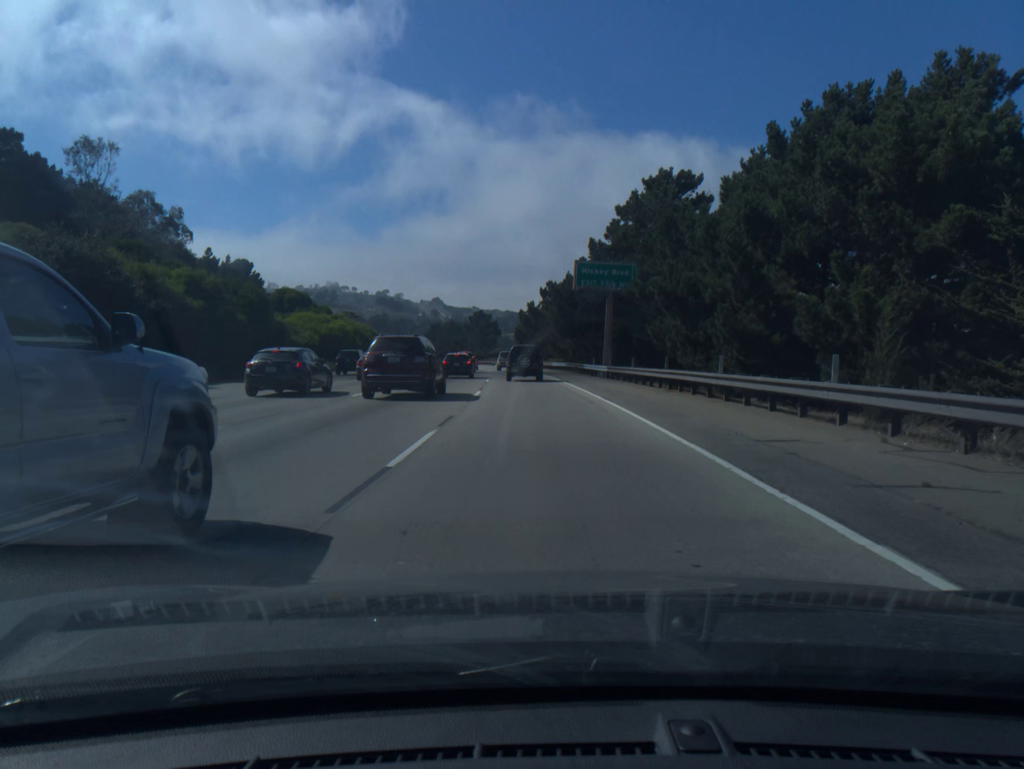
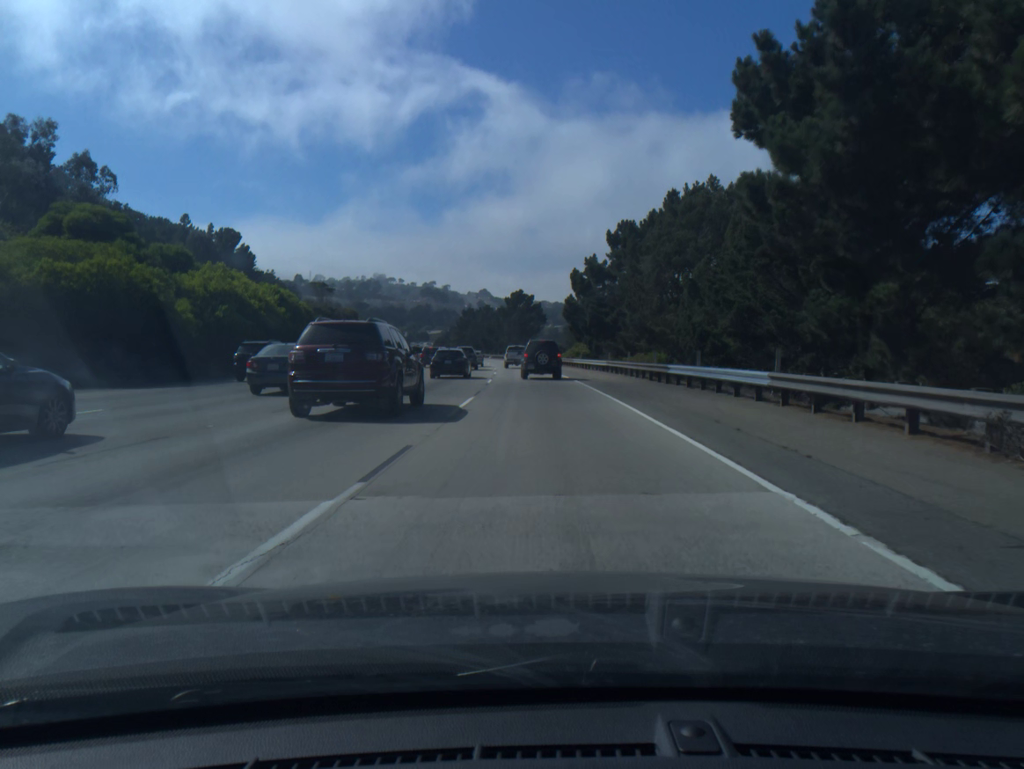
(-1.5, +49.7) m; -3°
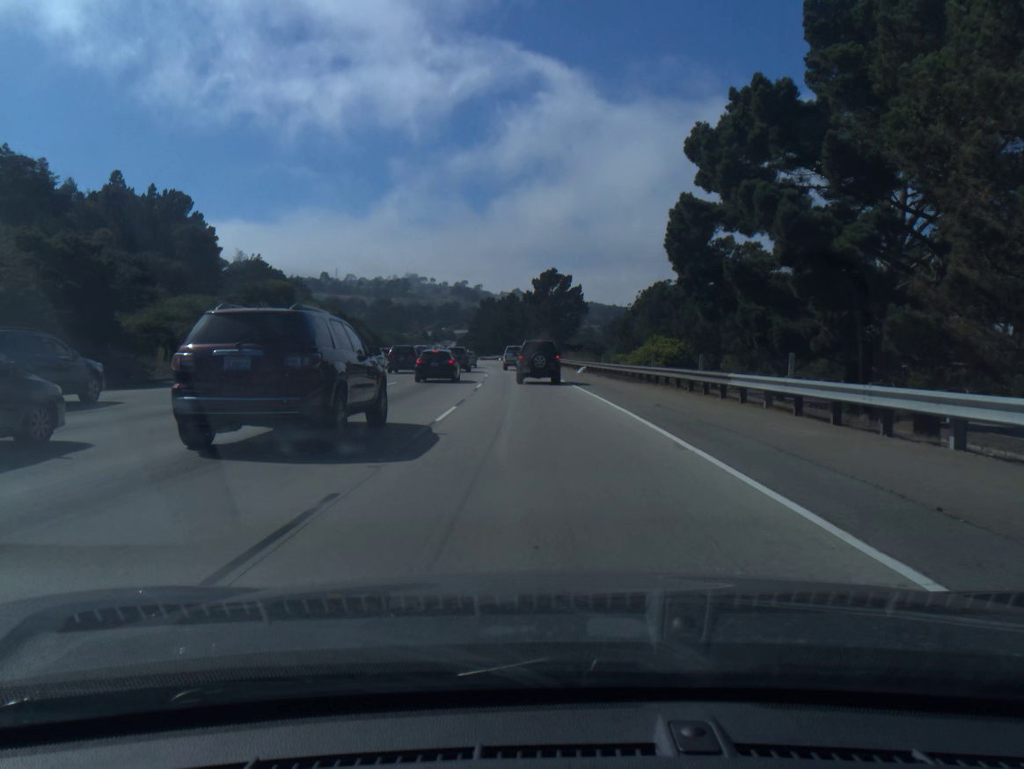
(-0.9, +46.9) m; -2°
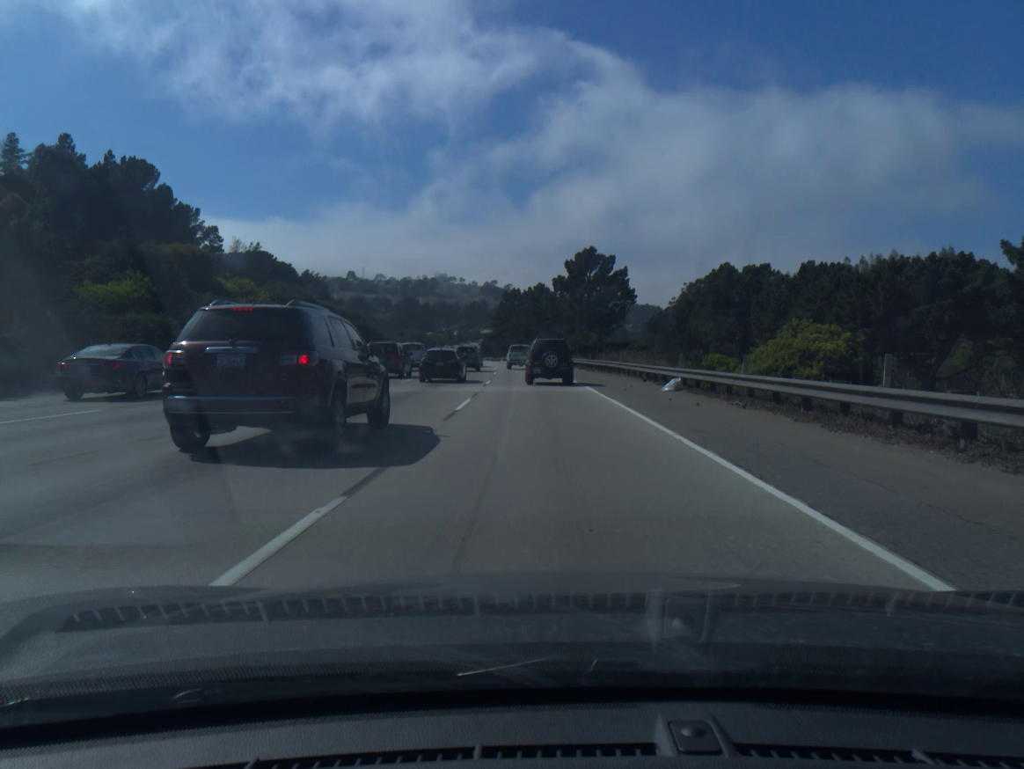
(-0.5, +26.6) m; -2°
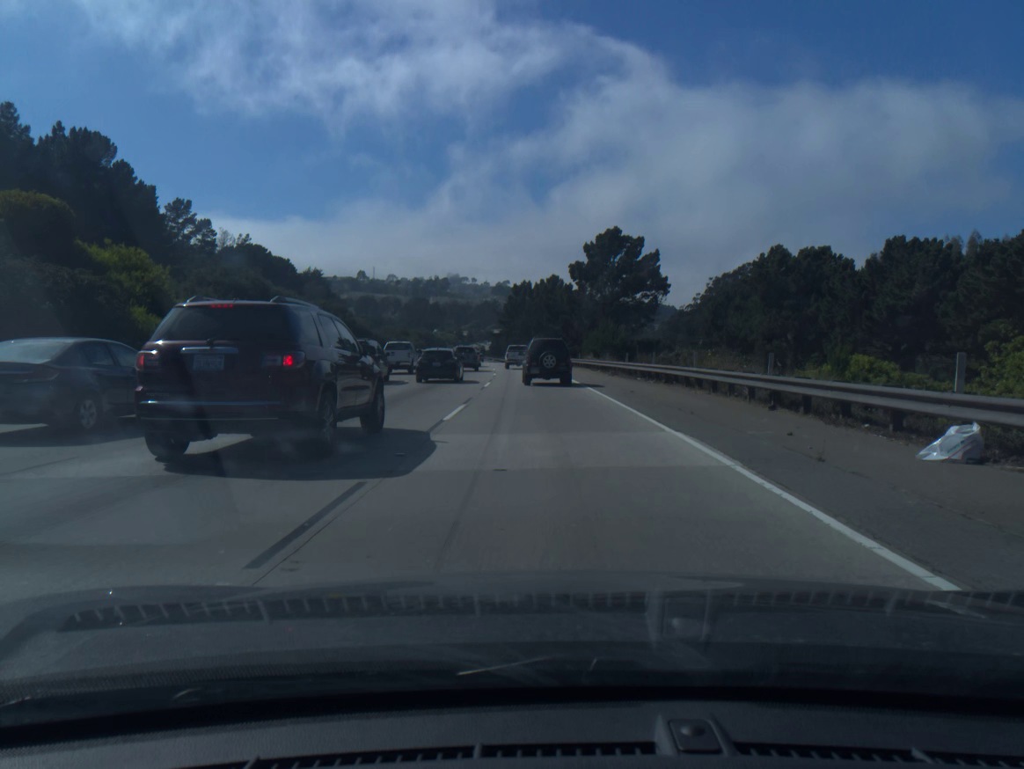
(-0.1, +17.1) m; -1°
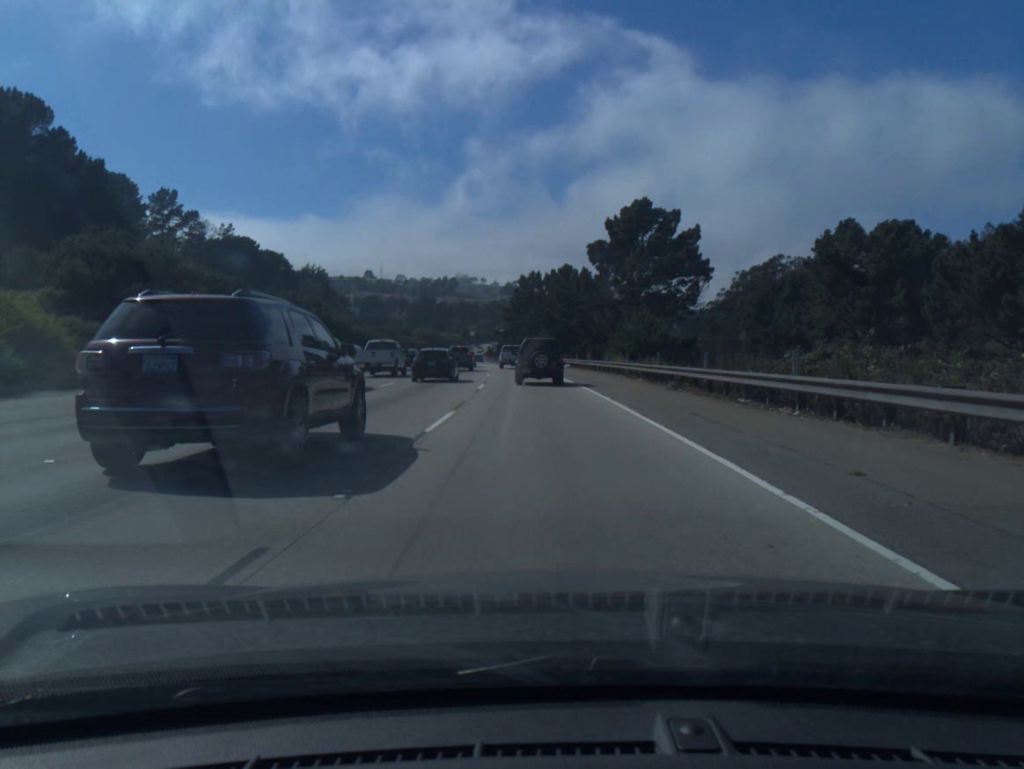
(-0.1, +16.8) m; -1°
